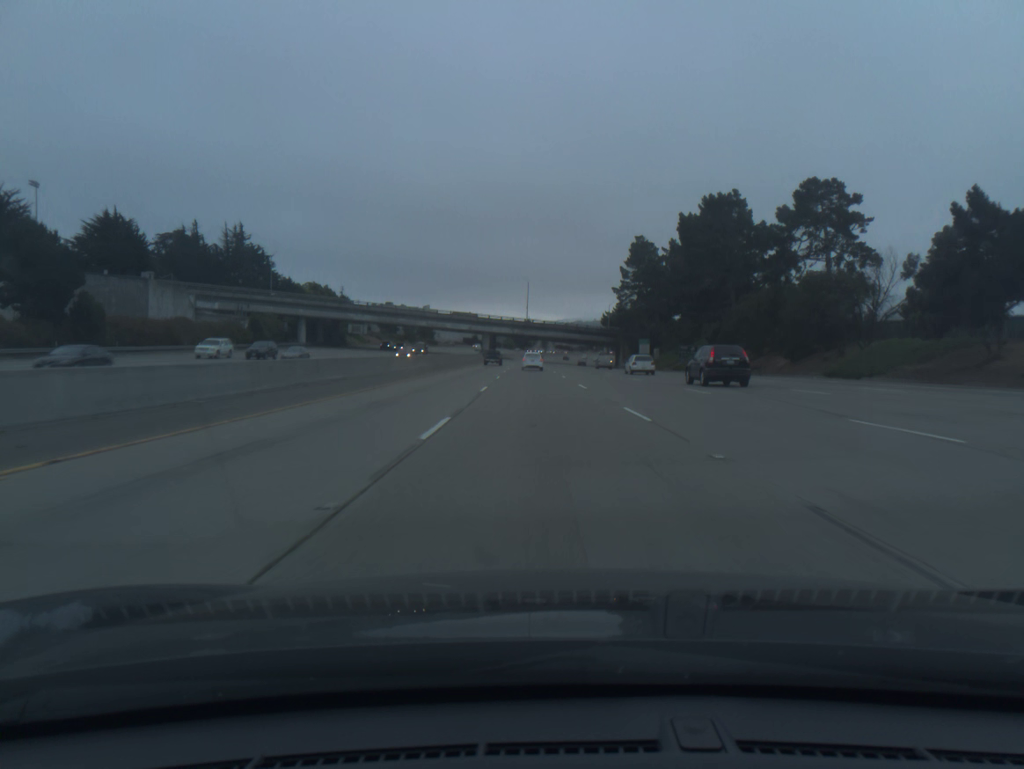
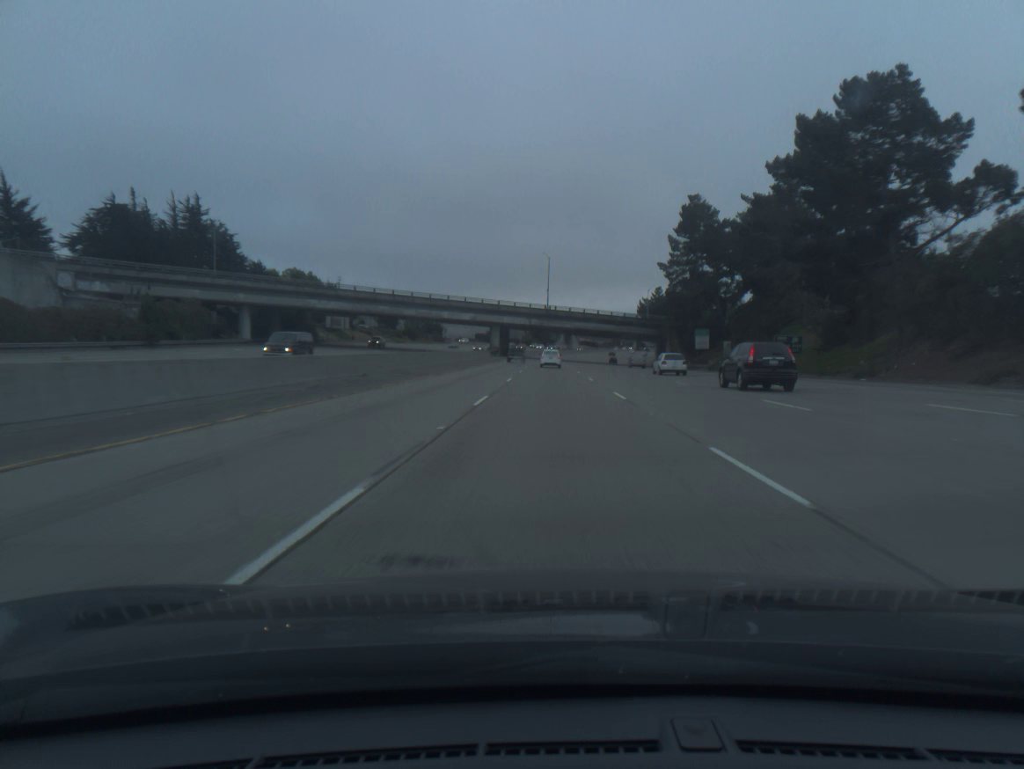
(-0.7, +37.0) m; -2°
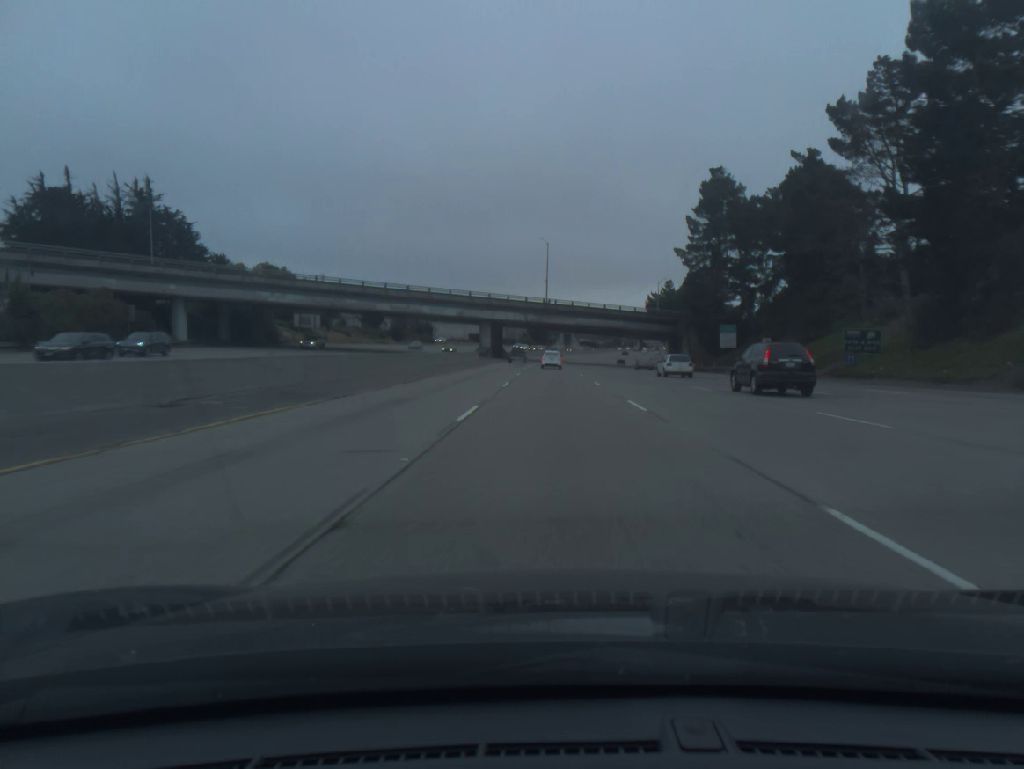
(0.0, +18.5) m; 0°
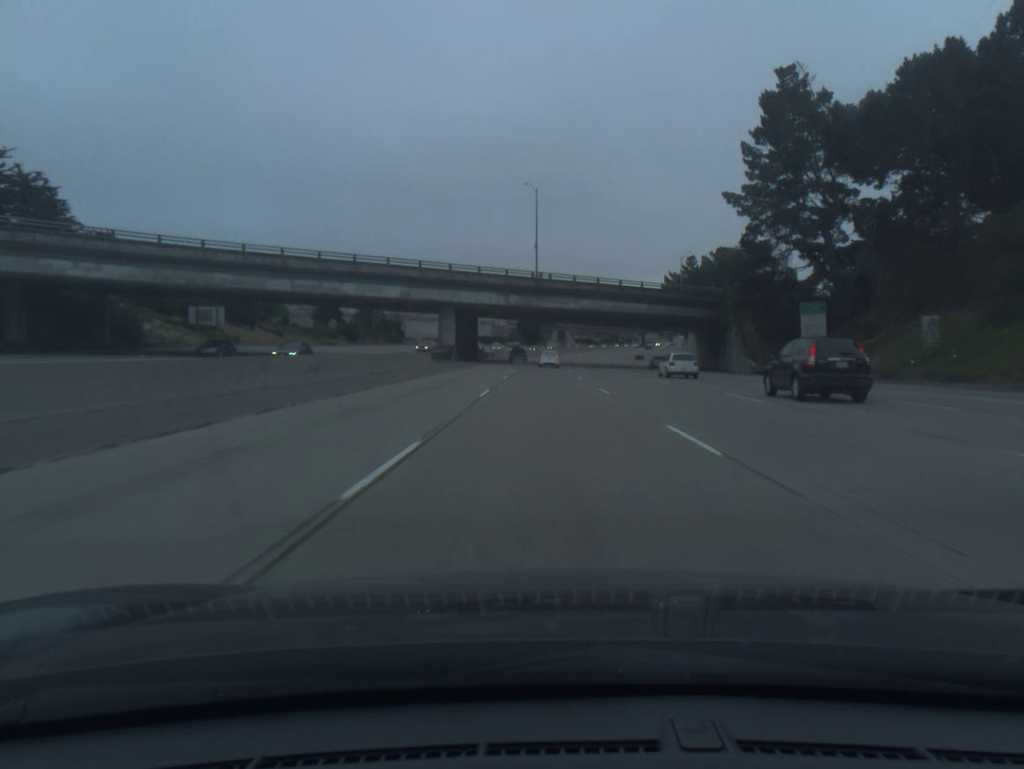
(+0.2, +36.9) m; +1°
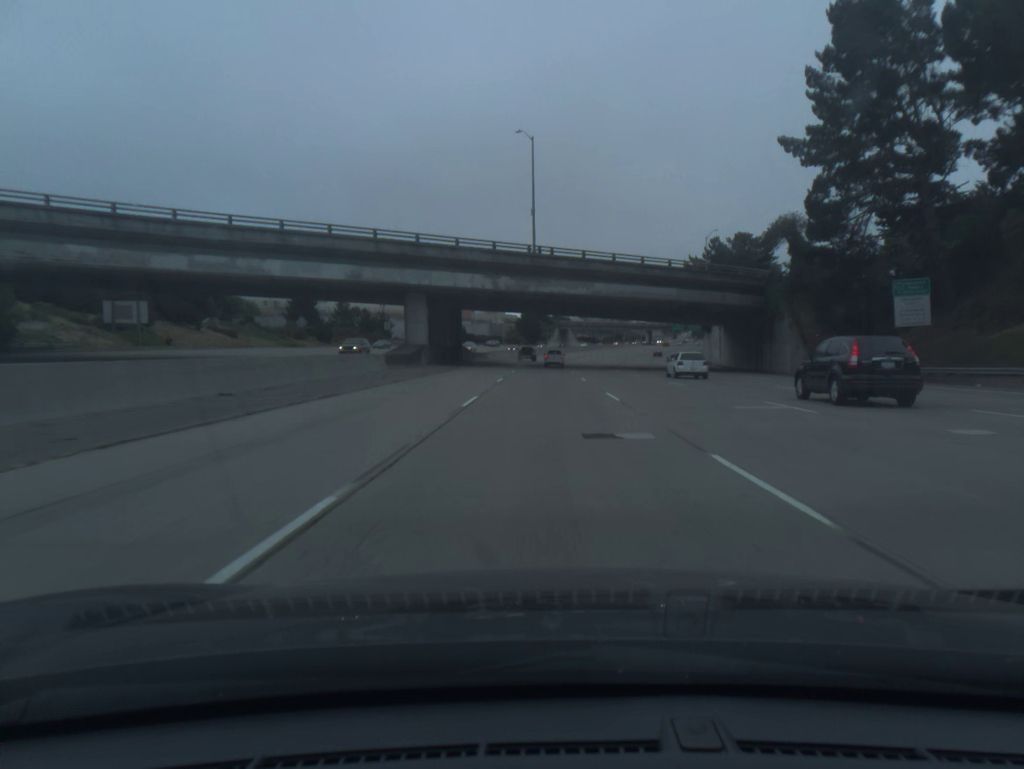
(0.0, +18.4) m; 0°
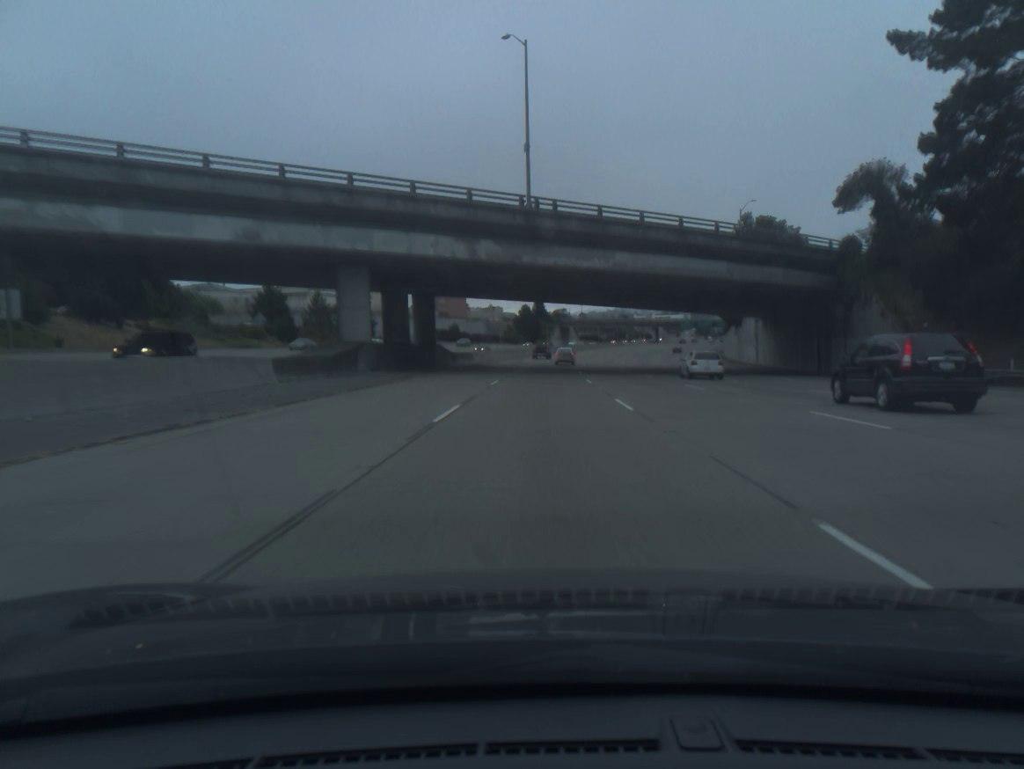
(0.0, +18.4) m; 0°
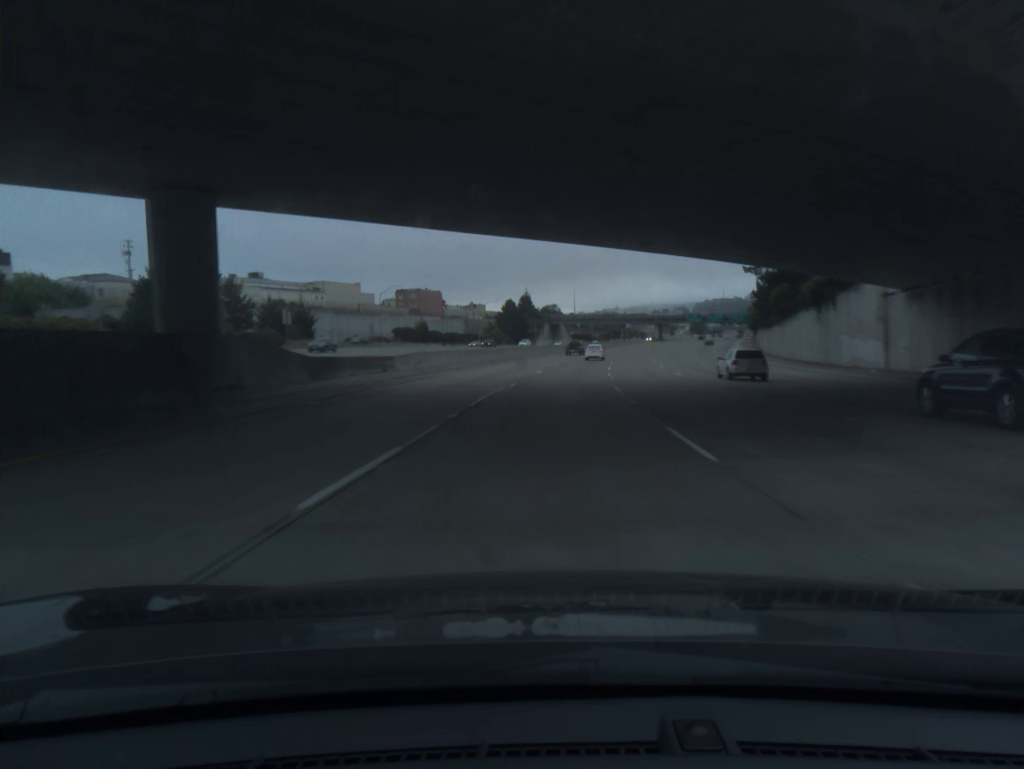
(+0.1, +36.6) m; +1°
